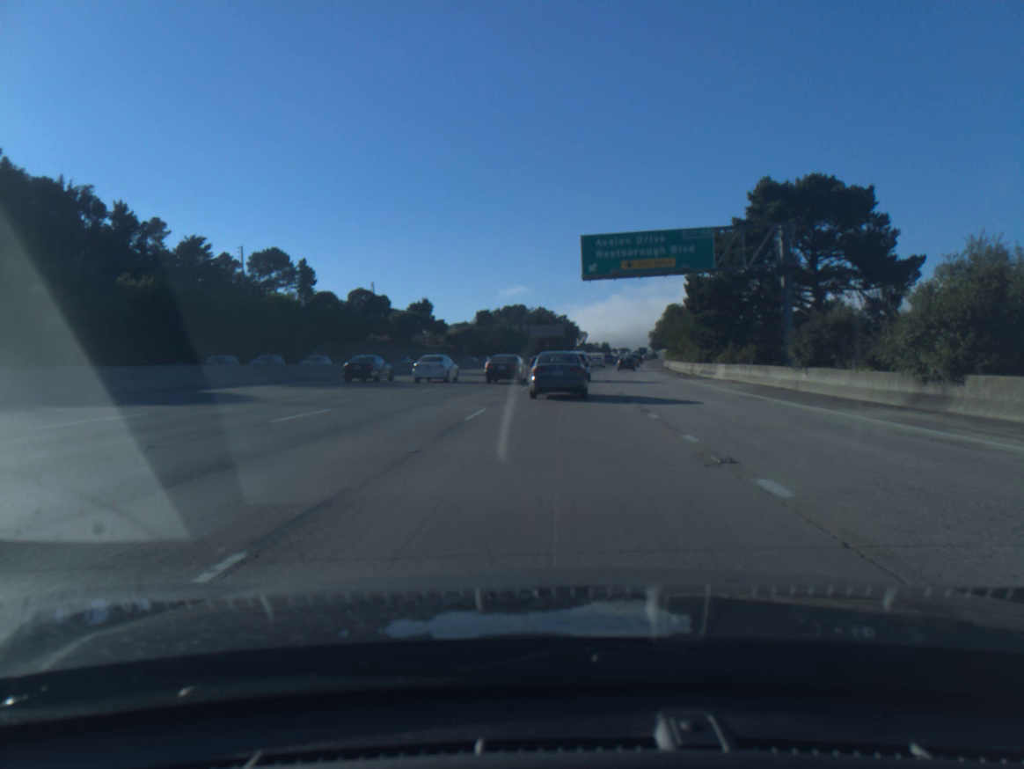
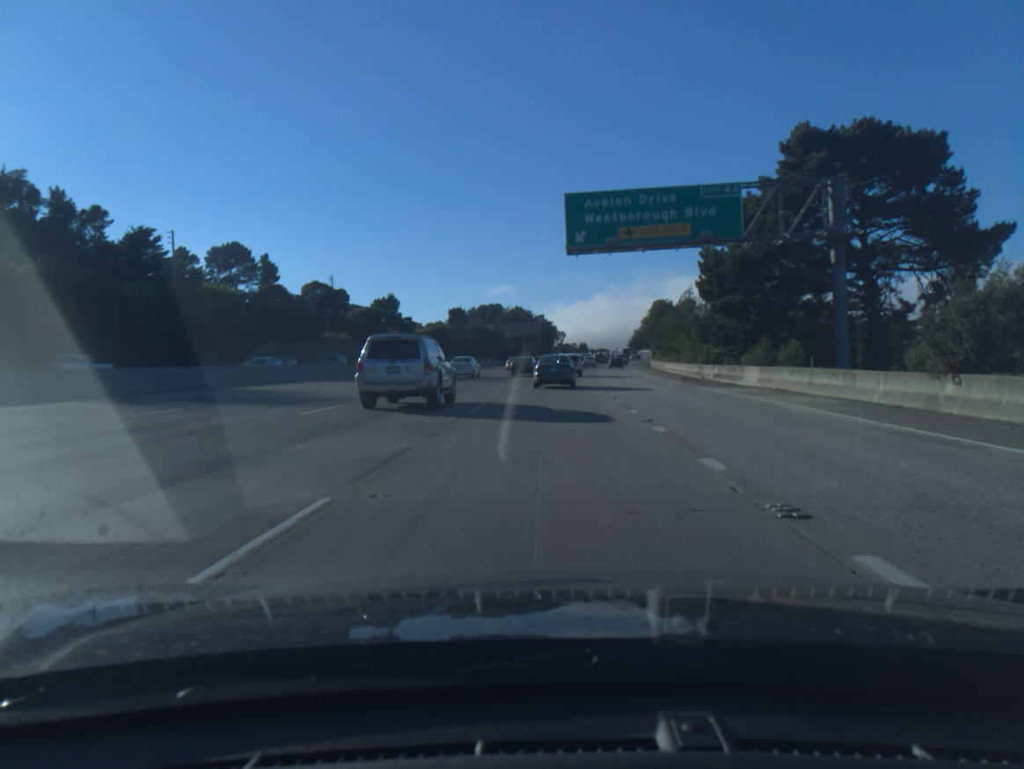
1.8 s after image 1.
(+0.2, +12.1) m; +2°
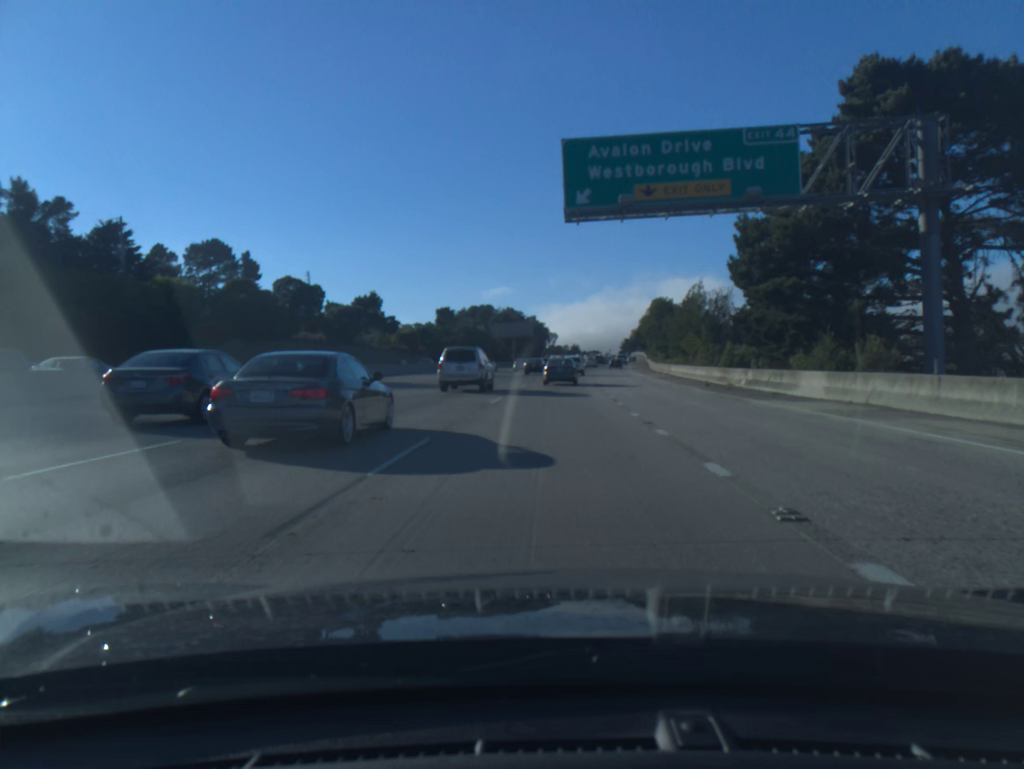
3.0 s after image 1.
(0.0, +9.2) m; 0°
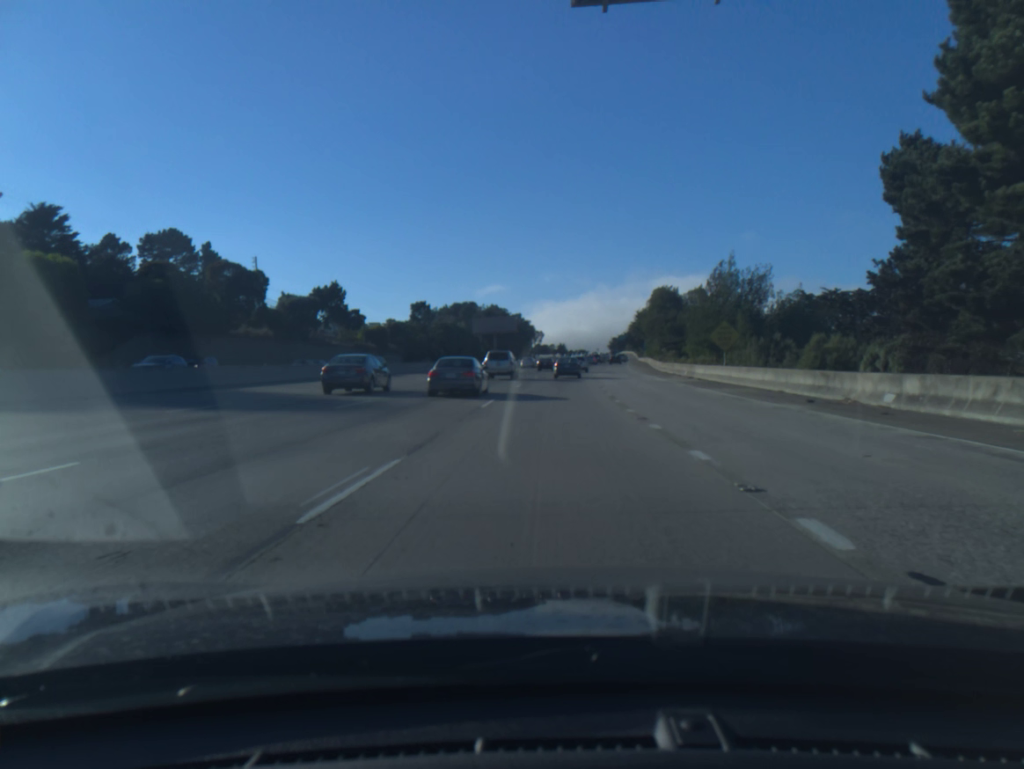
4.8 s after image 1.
(+0.2, +16.9) m; +1°
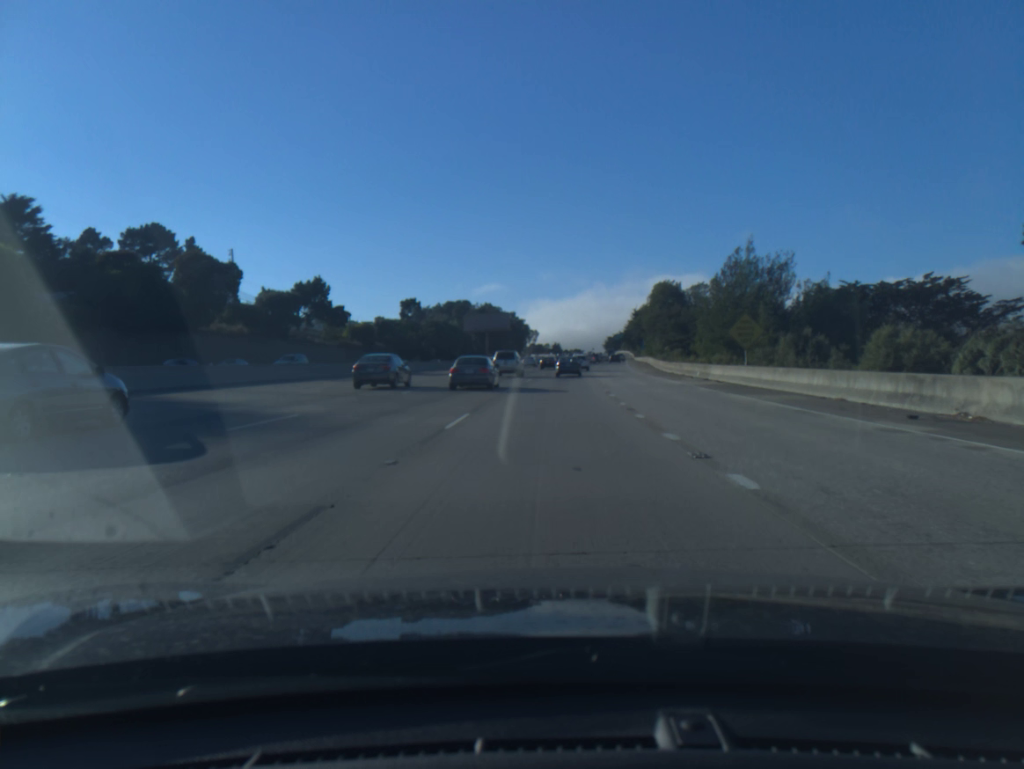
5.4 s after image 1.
(0.0, +6.5) m; 0°
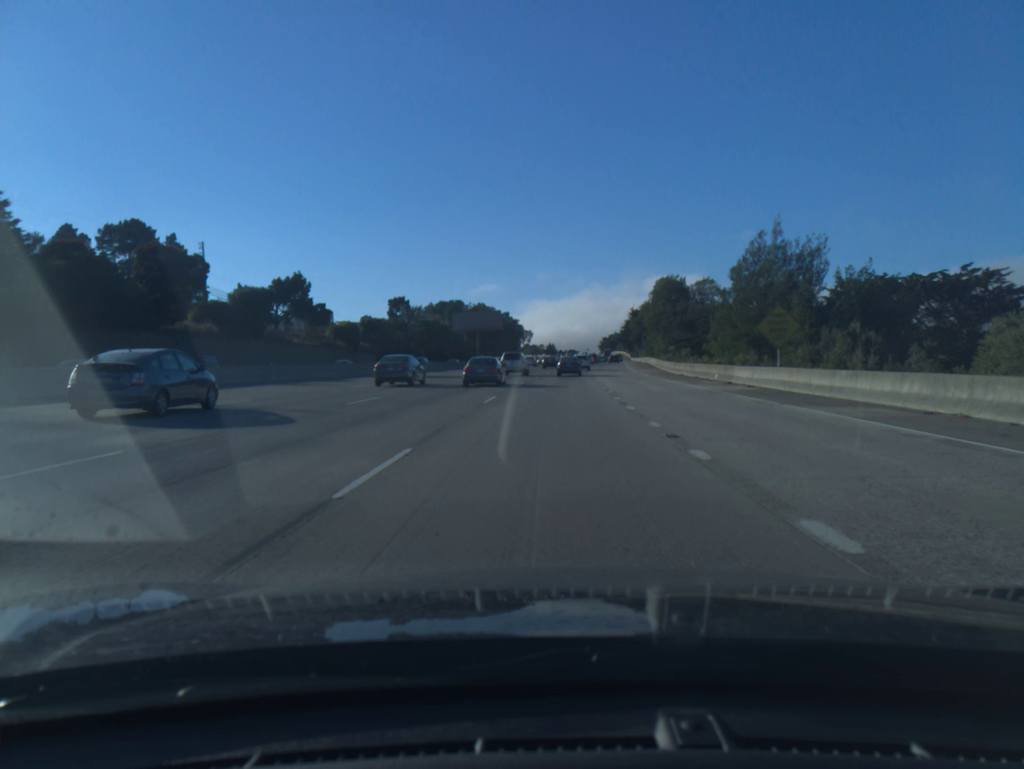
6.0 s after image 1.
(0.0, +6.9) m; 0°
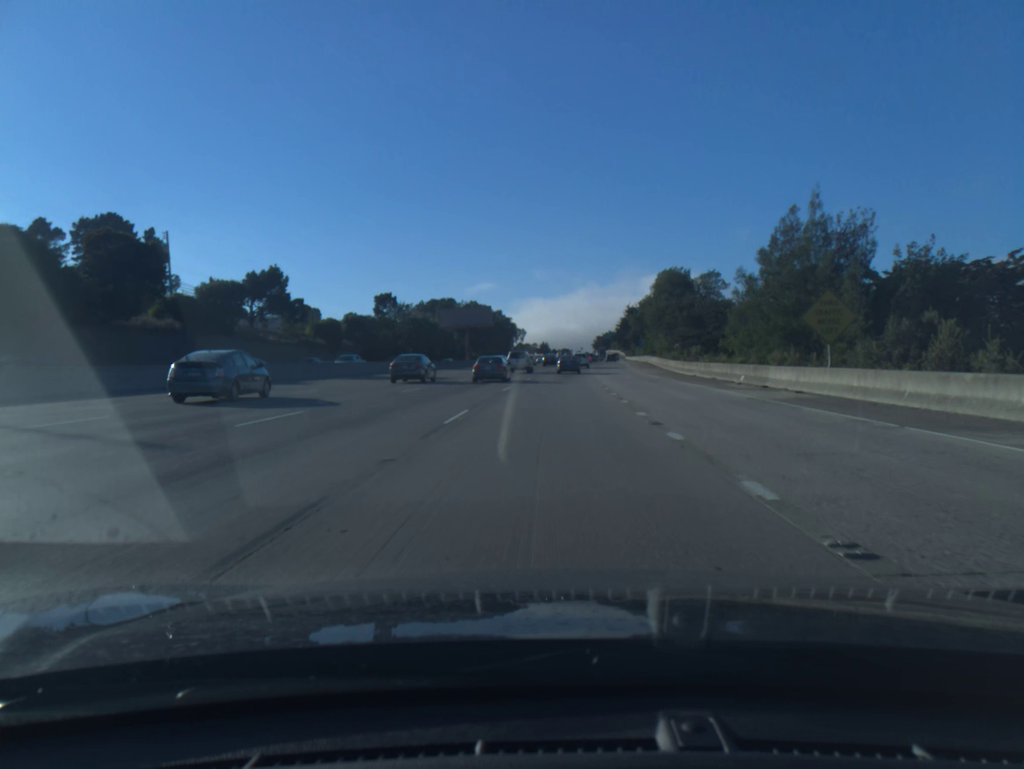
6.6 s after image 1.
(0.0, +7.3) m; +1°
